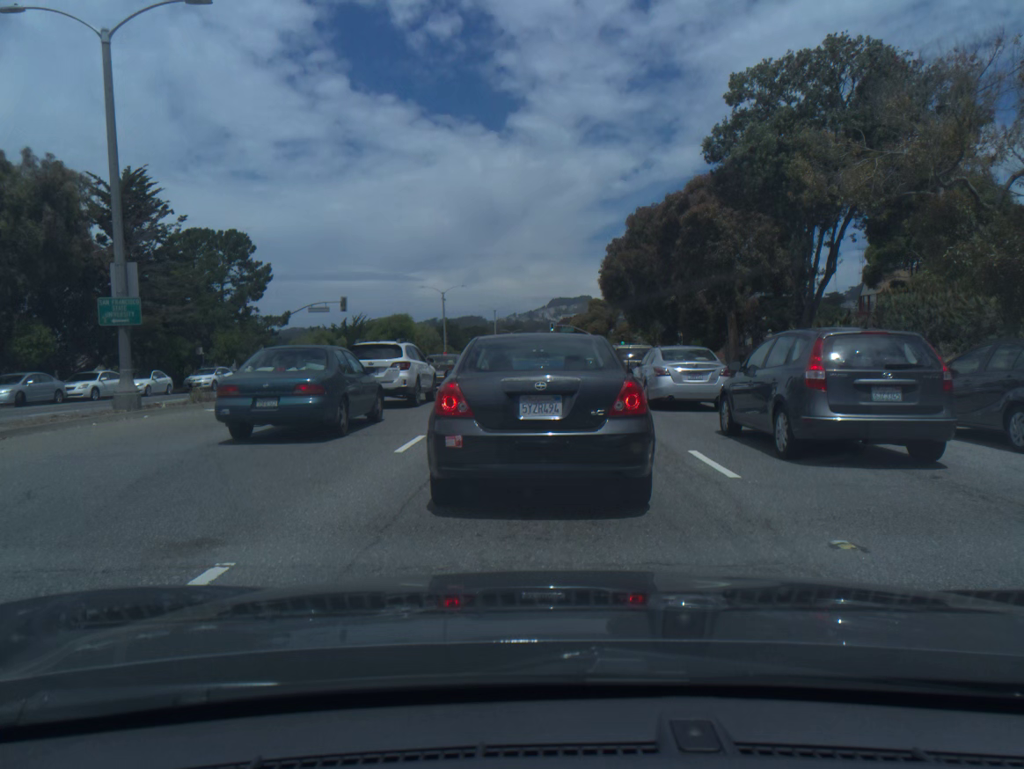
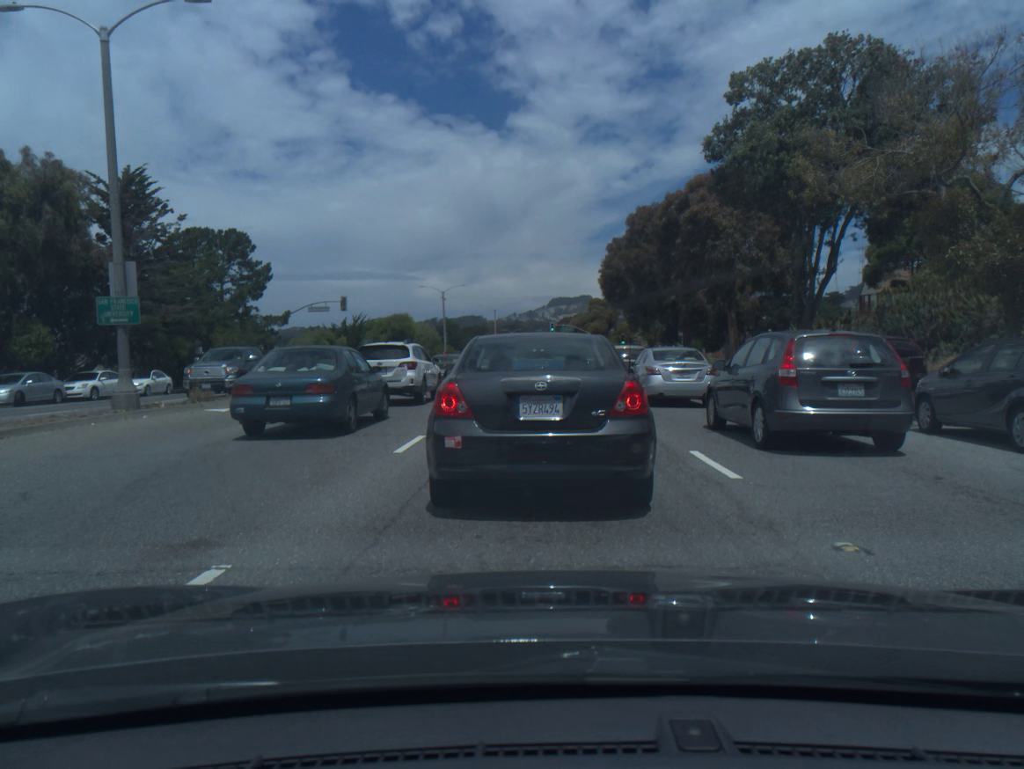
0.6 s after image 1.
(0.0, +0.1) m; 0°
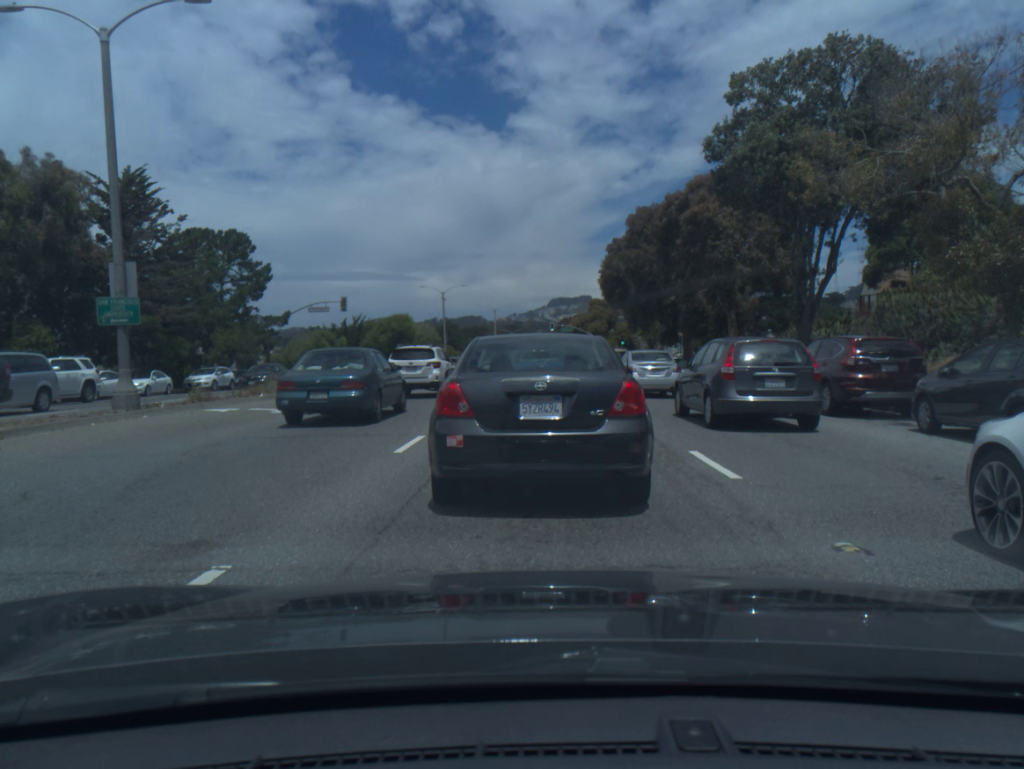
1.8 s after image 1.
(0.0, 0.0) m; 0°
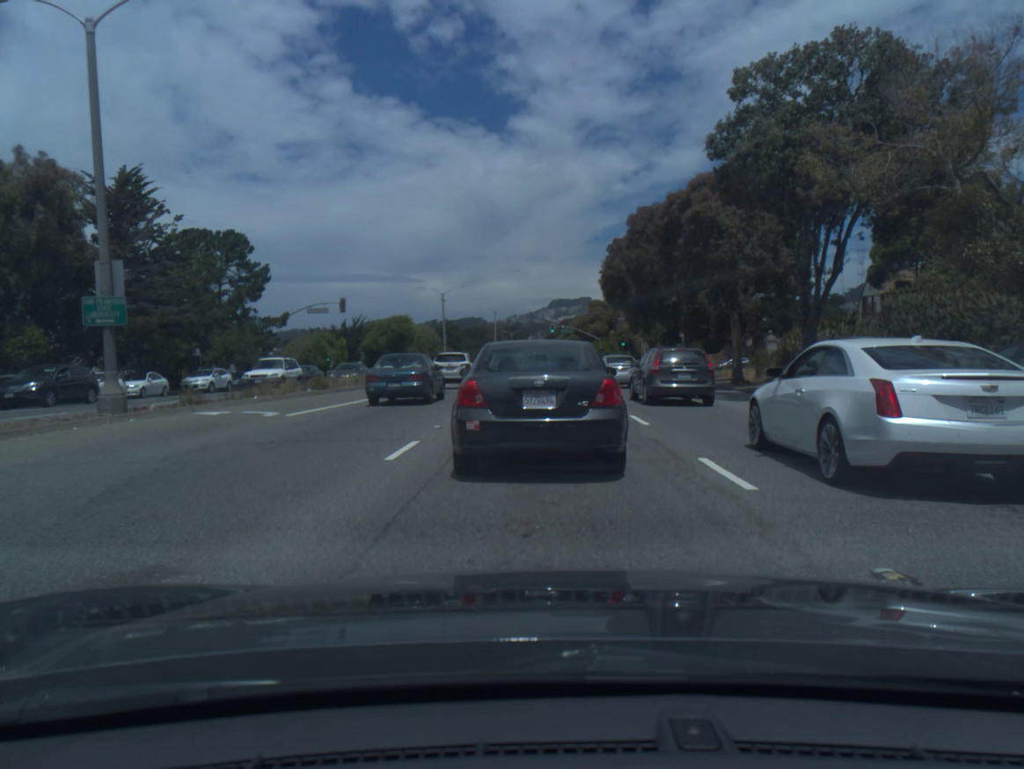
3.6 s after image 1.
(0.0, +0.5) m; 0°
